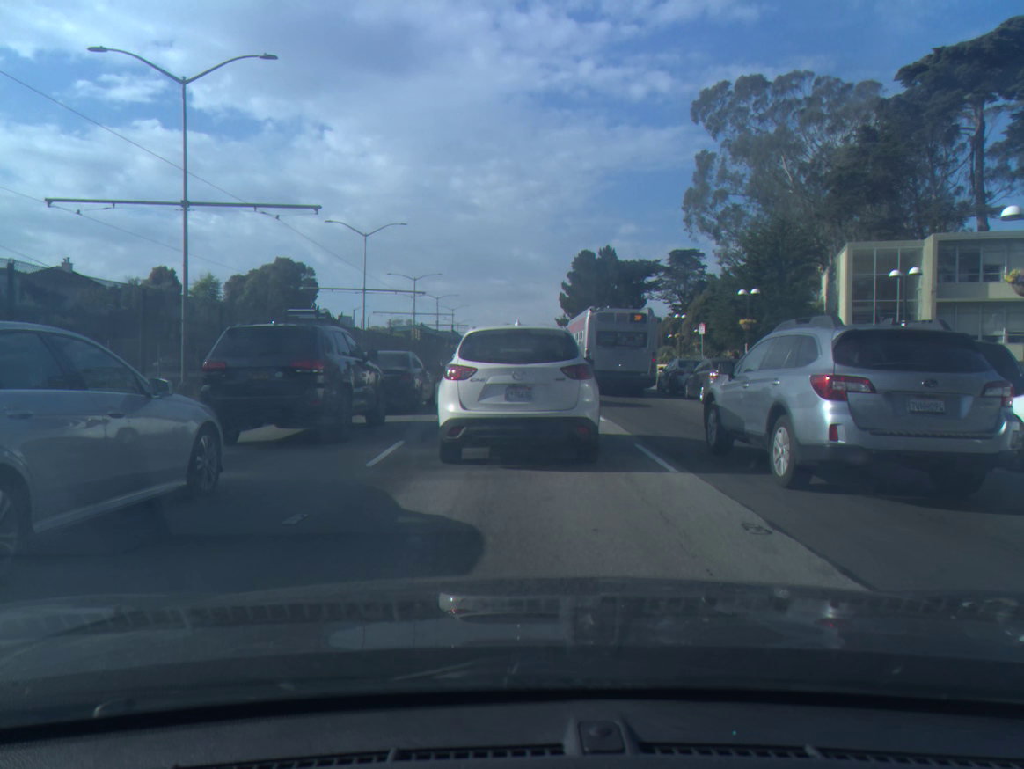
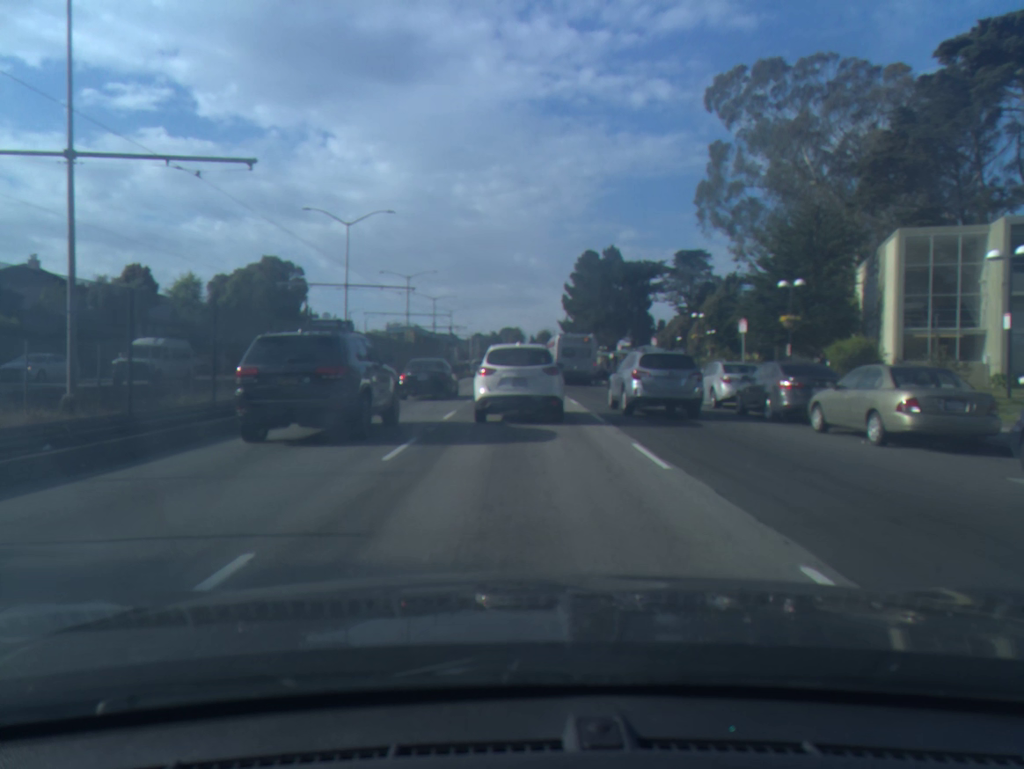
(-0.1, +6.5) m; 0°
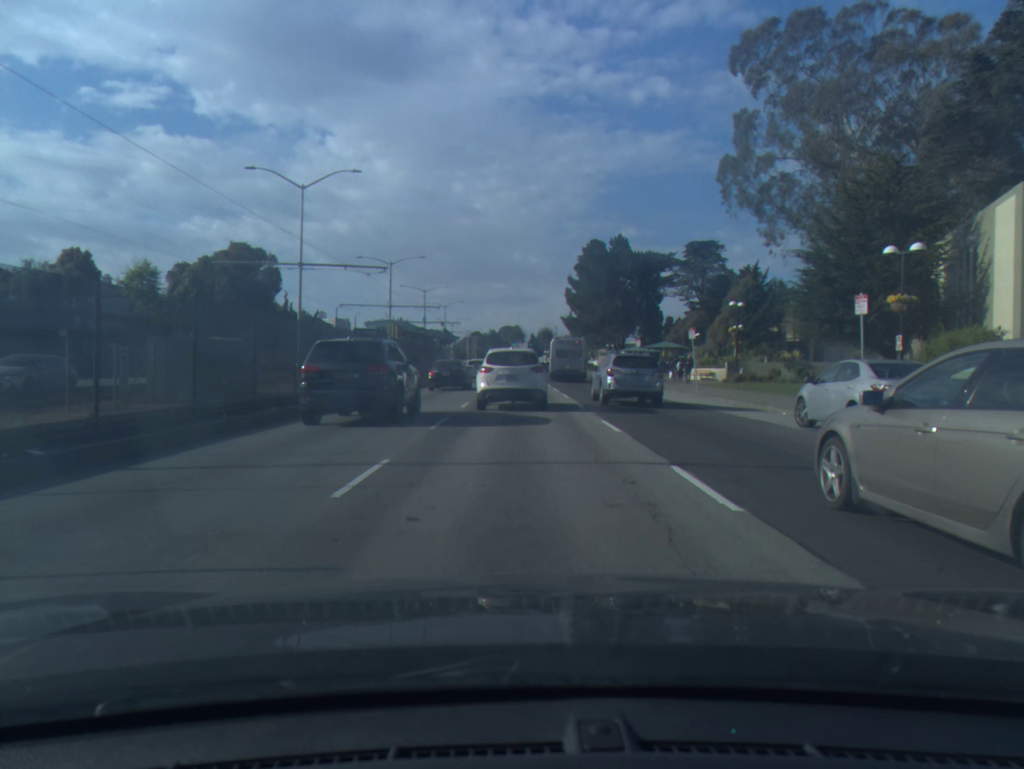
(0.0, +9.9) m; 0°
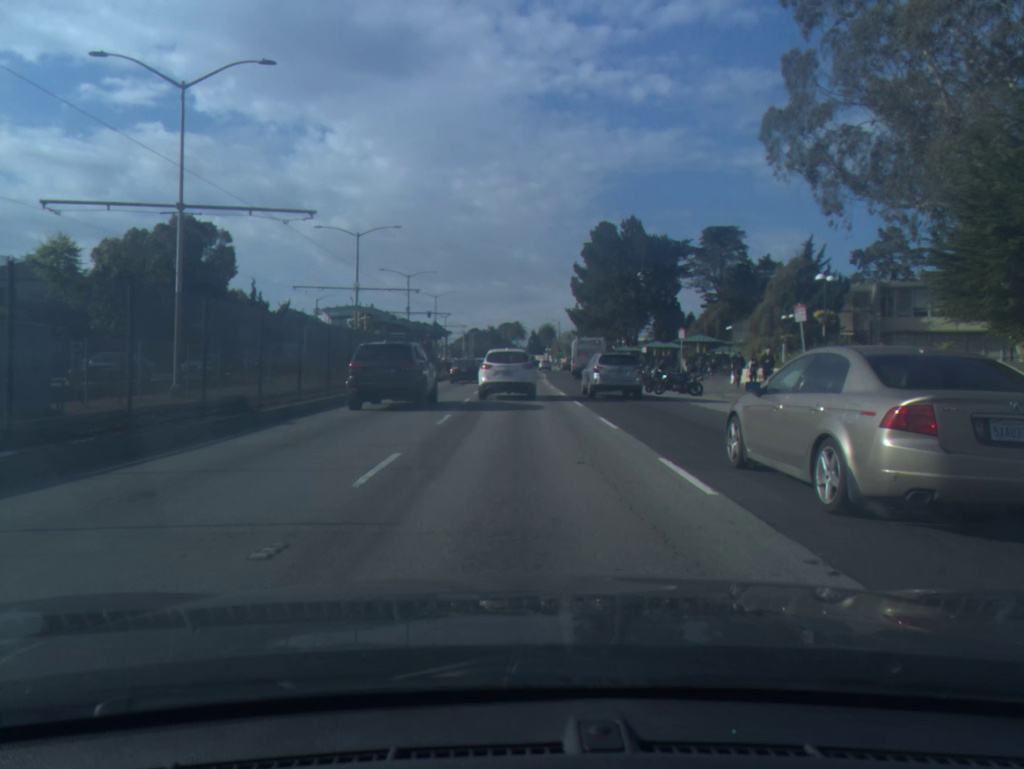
(0.0, +13.9) m; 0°
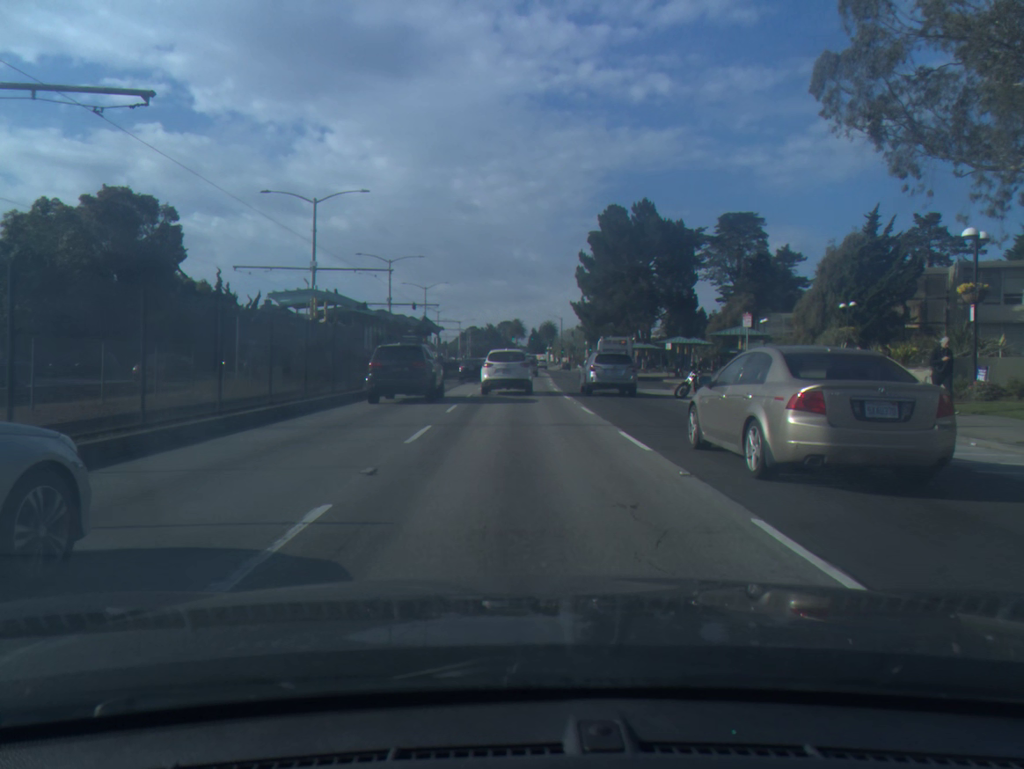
(0.0, +11.2) m; 0°
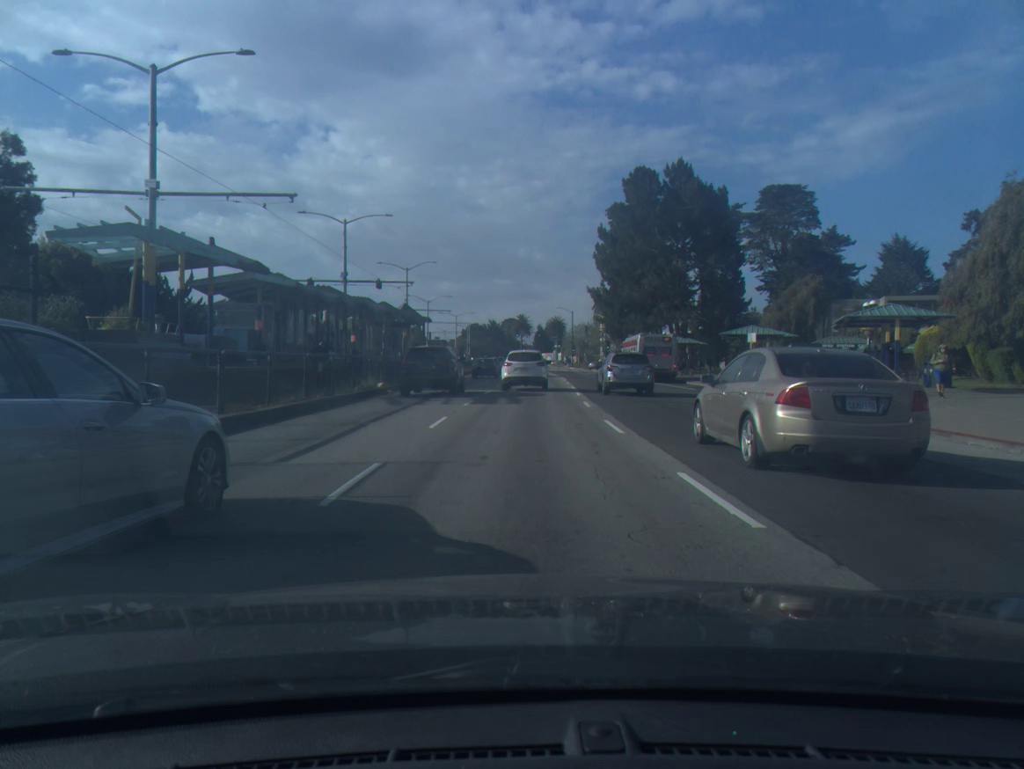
(-0.1, +19.4) m; 0°
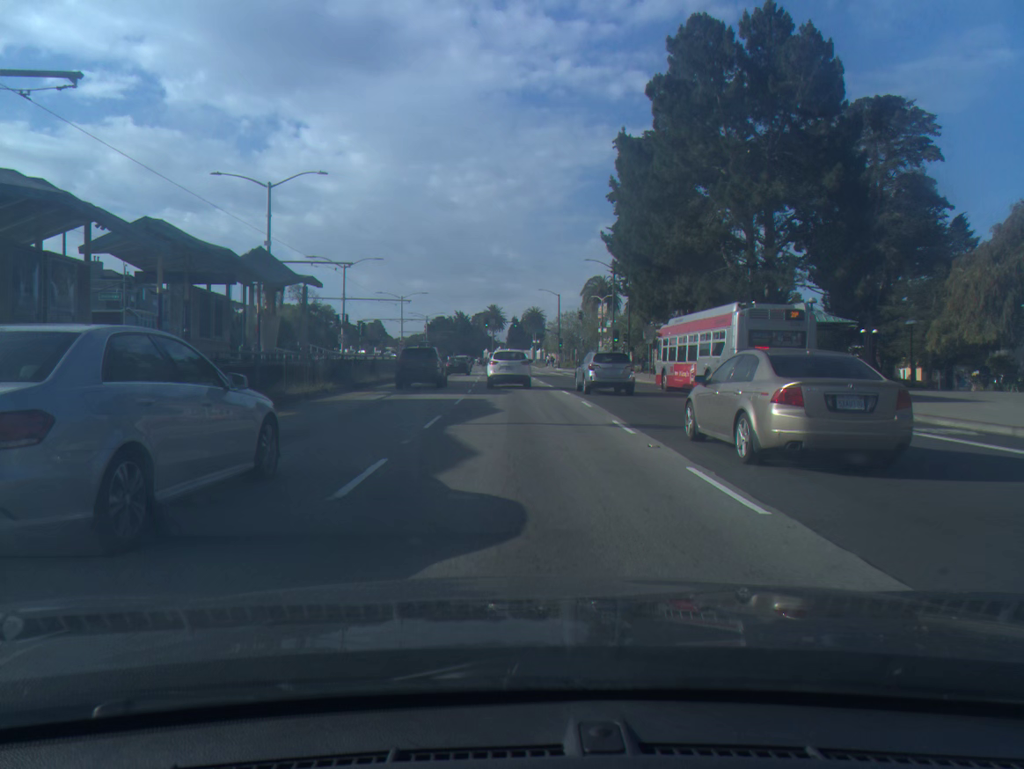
(+0.5, +36.5) m; +2°
